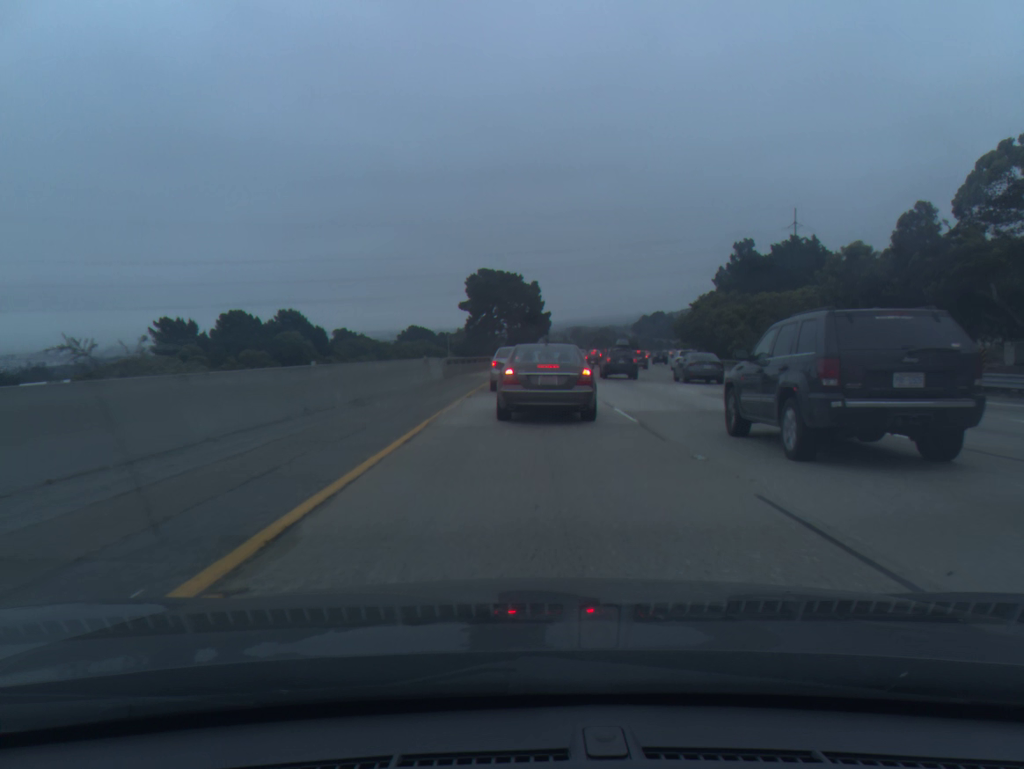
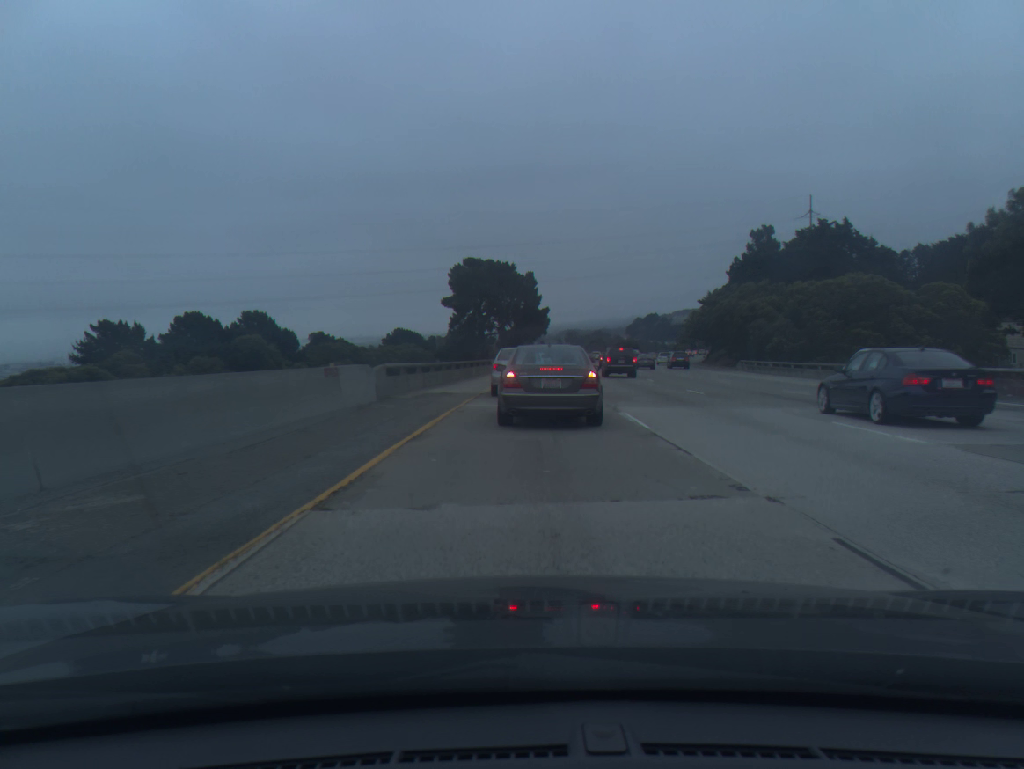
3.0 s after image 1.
(+0.1, +16.0) m; 0°
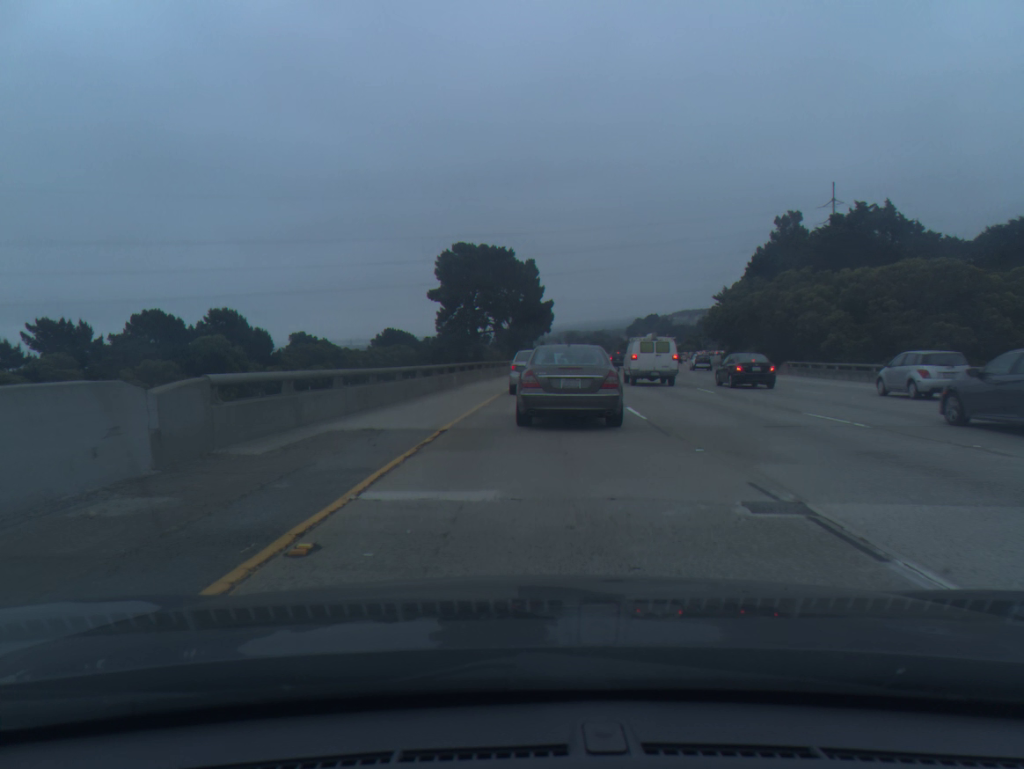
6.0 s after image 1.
(-0.1, +12.5) m; 0°
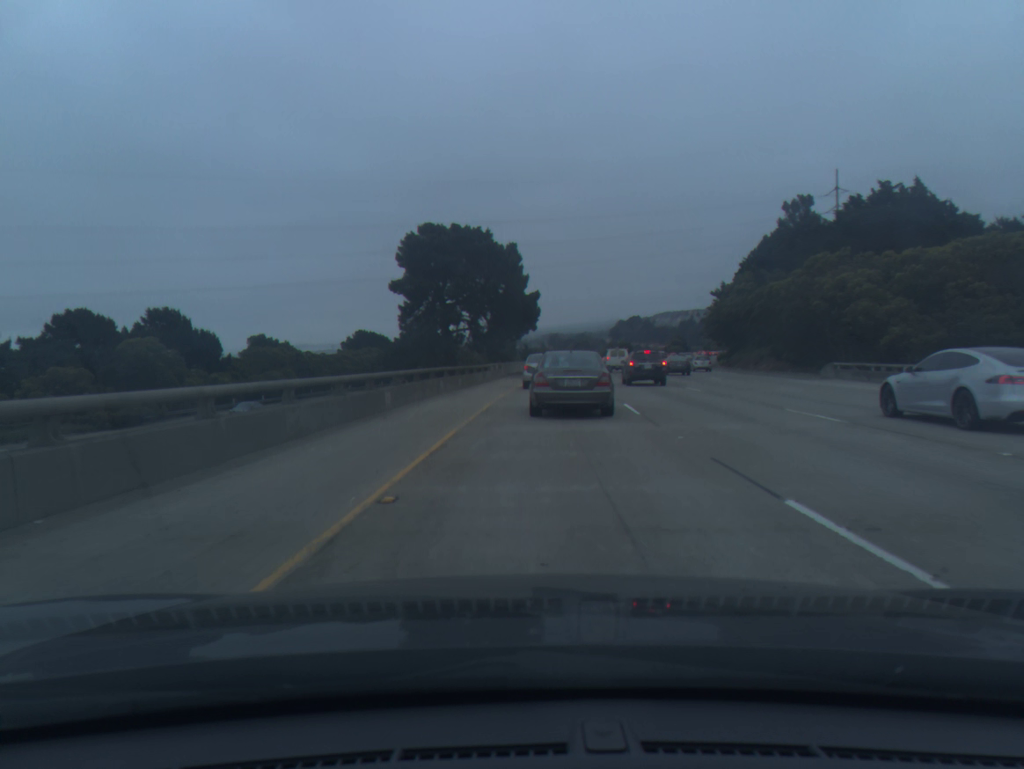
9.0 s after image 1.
(+0.1, +12.4) m; +1°
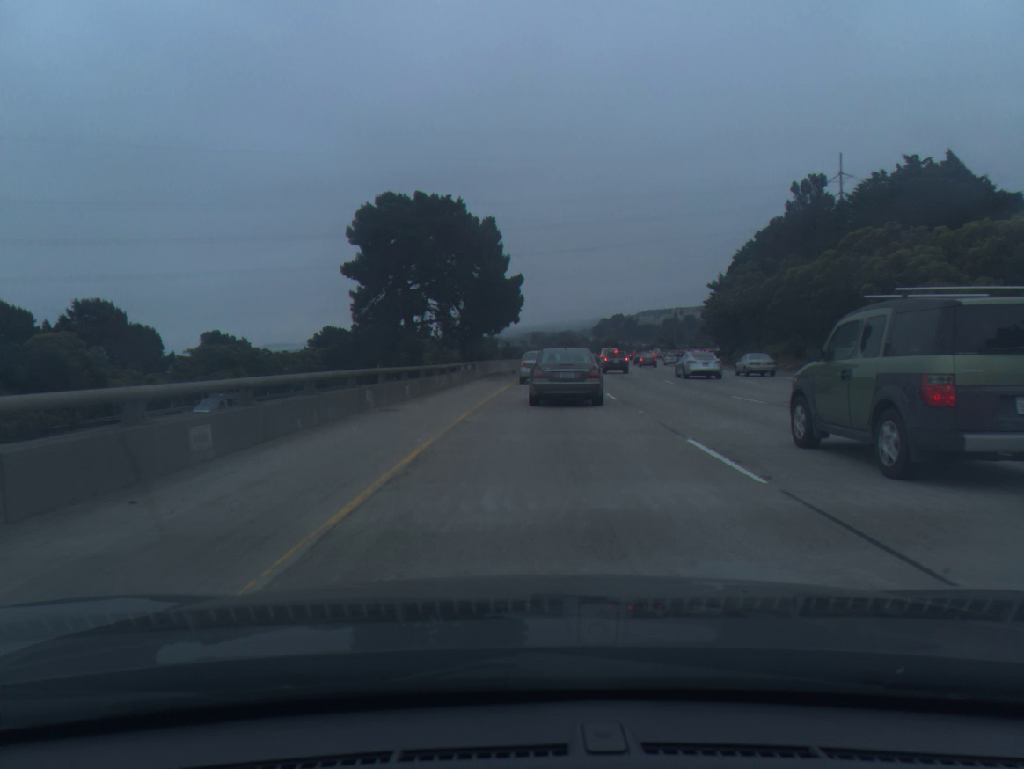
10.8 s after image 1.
(+0.1, +10.1) m; +1°
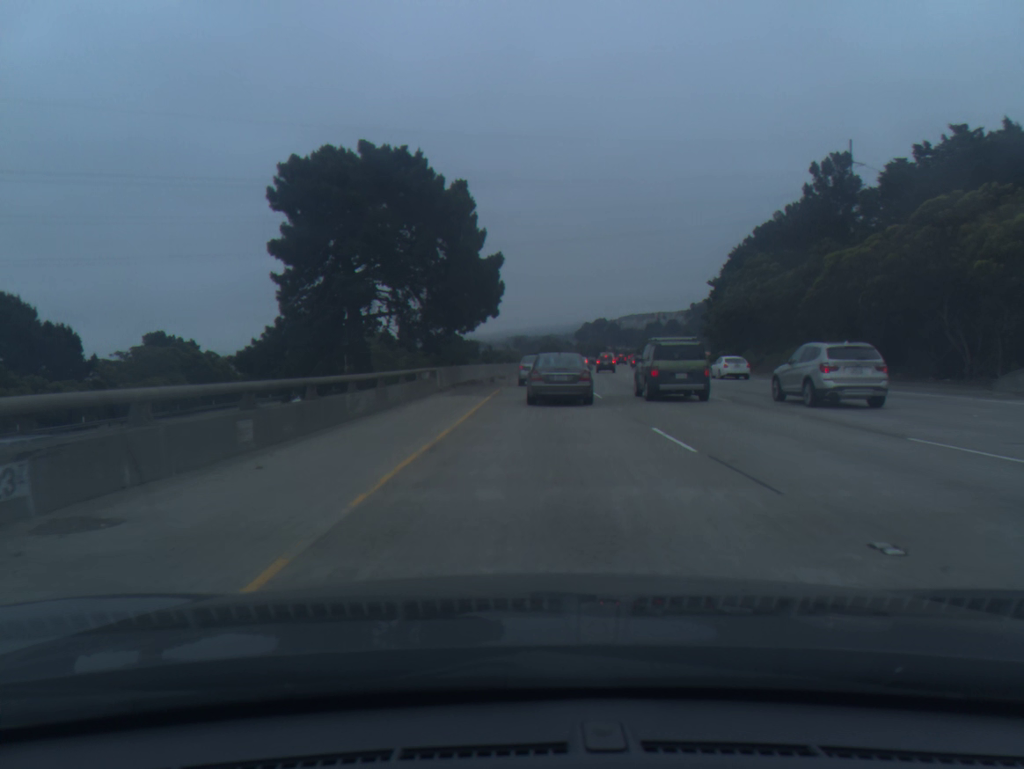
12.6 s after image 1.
(+0.1, +11.9) m; +1°
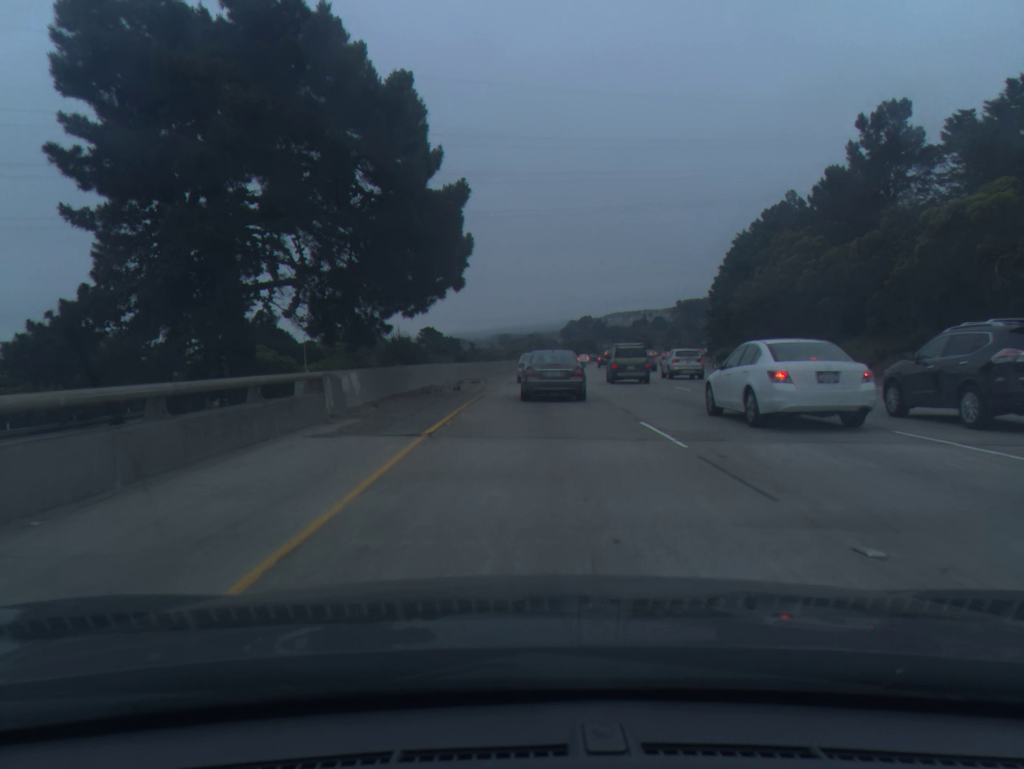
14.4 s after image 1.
(+0.2, +14.6) m; +1°
